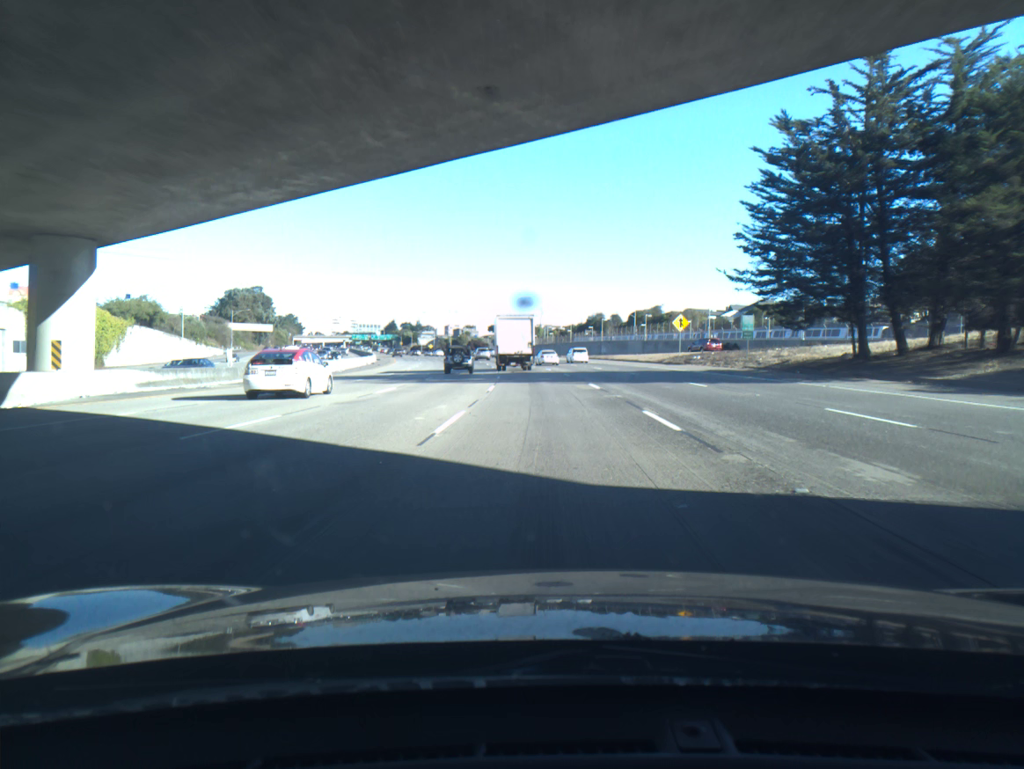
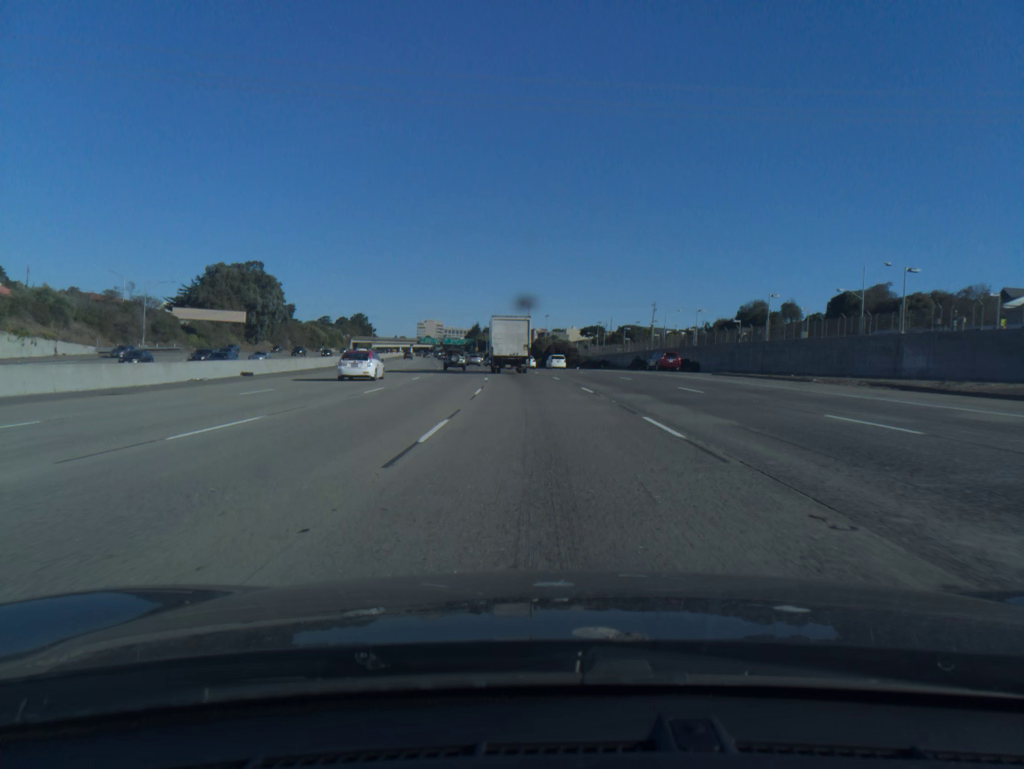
(-3.9, +86.4) m; -7°
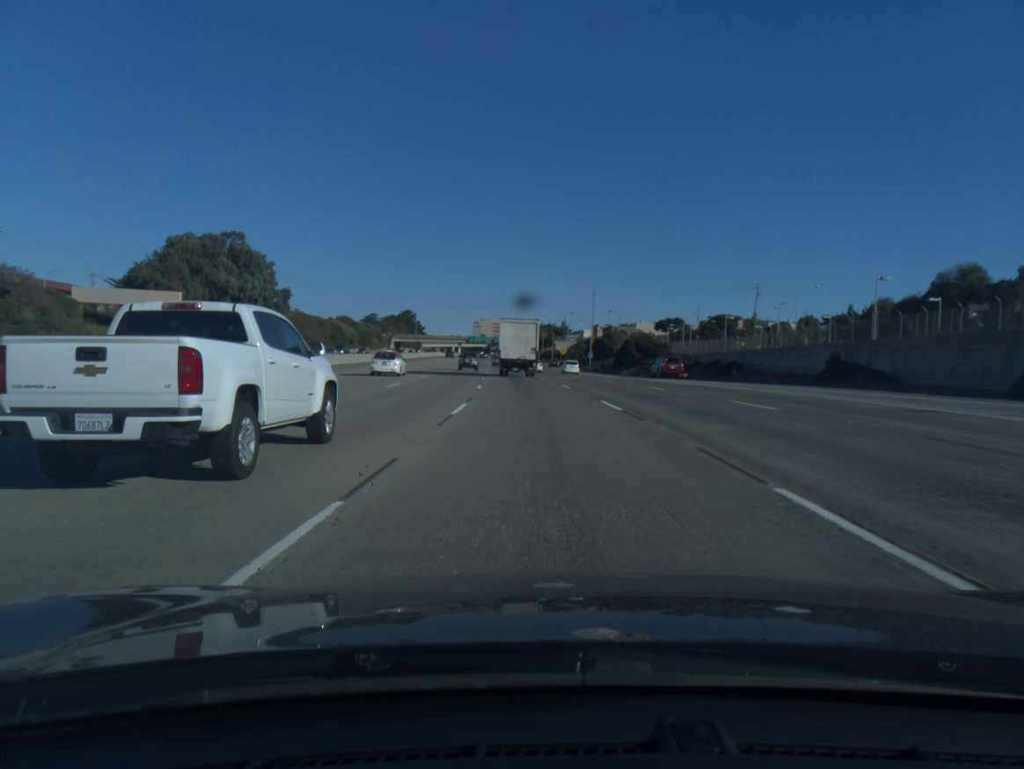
(-1.9, +51.3) m; -4°
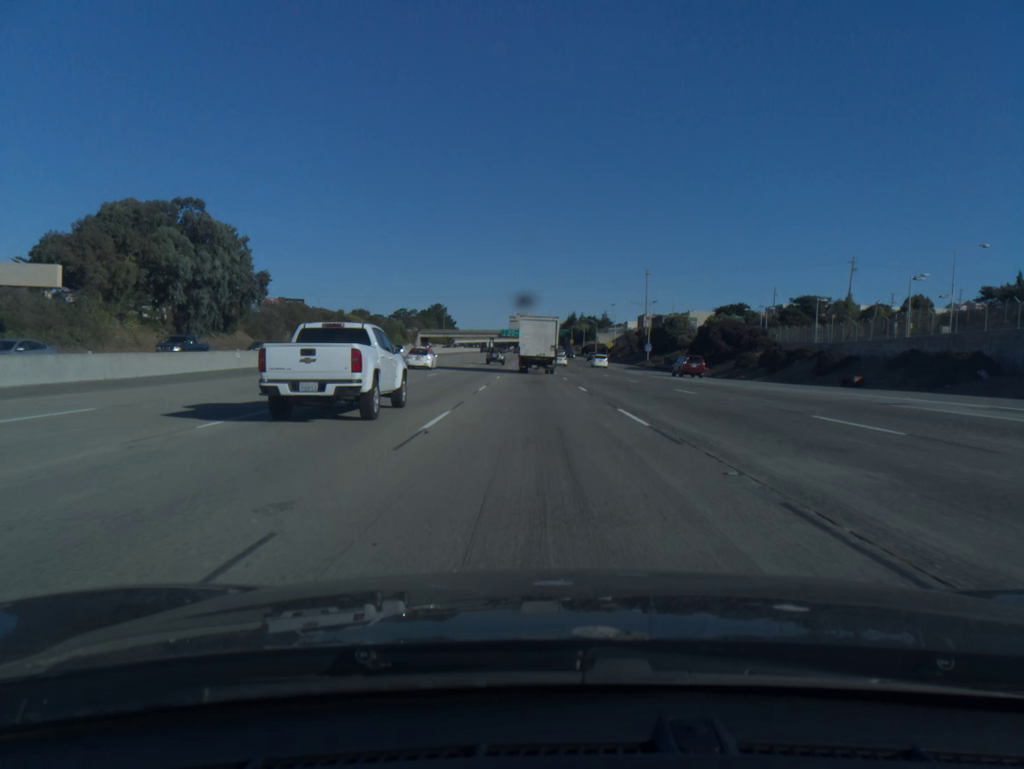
(-0.8, +33.0) m; -3°
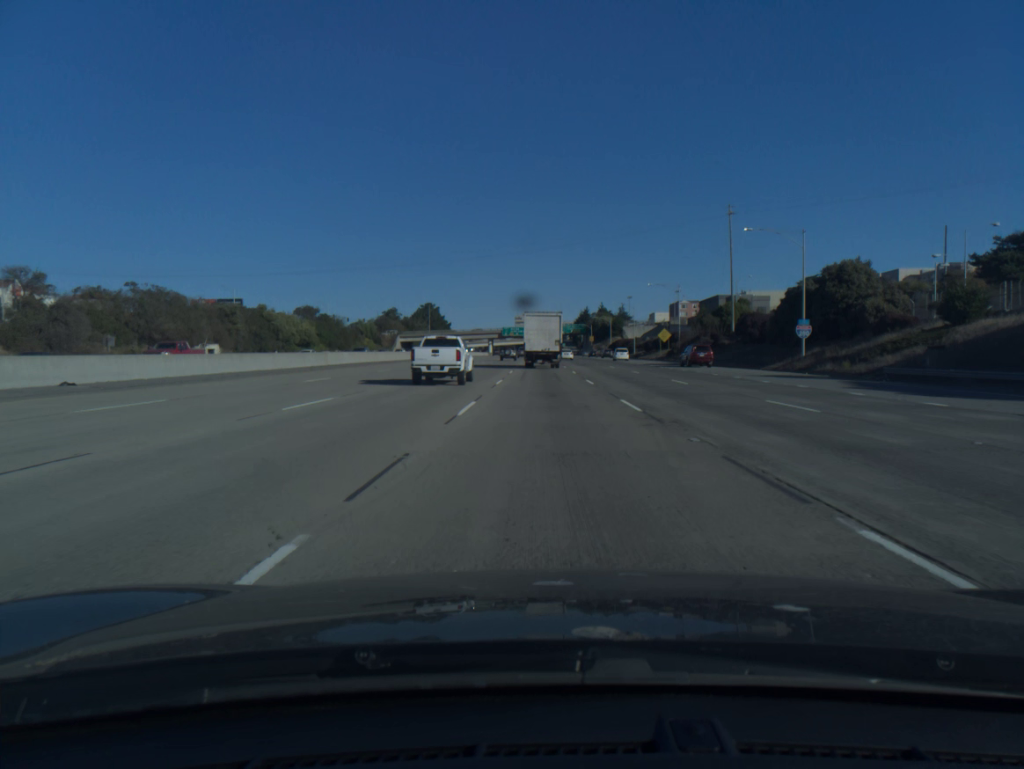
(-1.2, +68.5) m; -1°
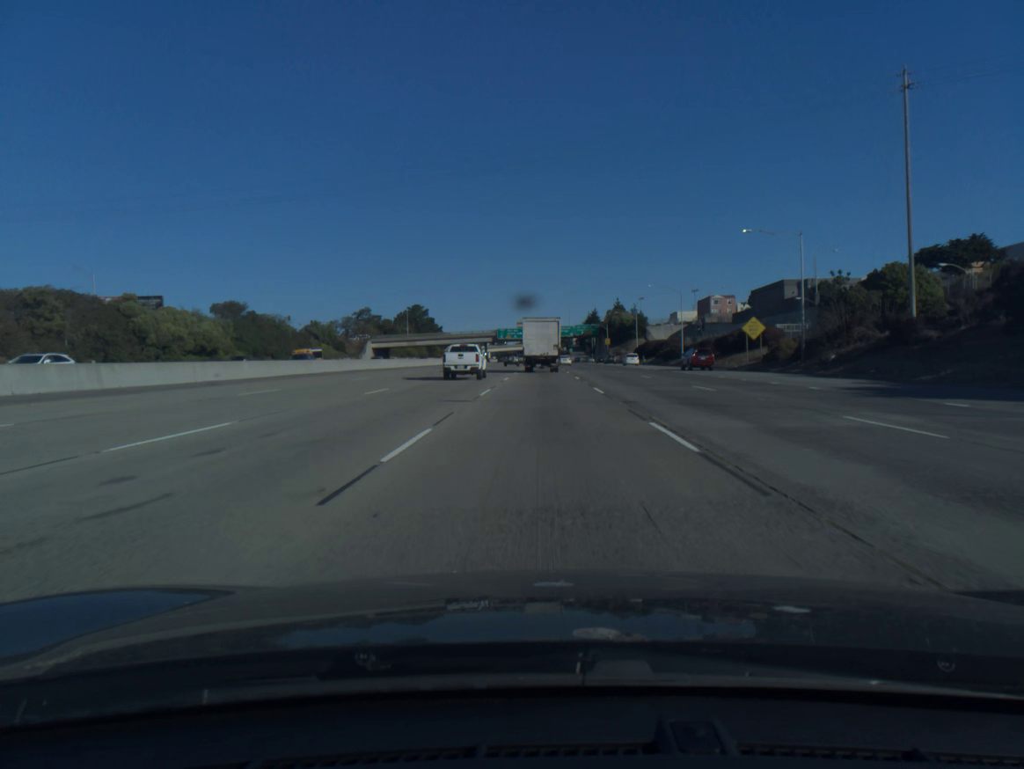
(0.0, +49.0) m; 0°
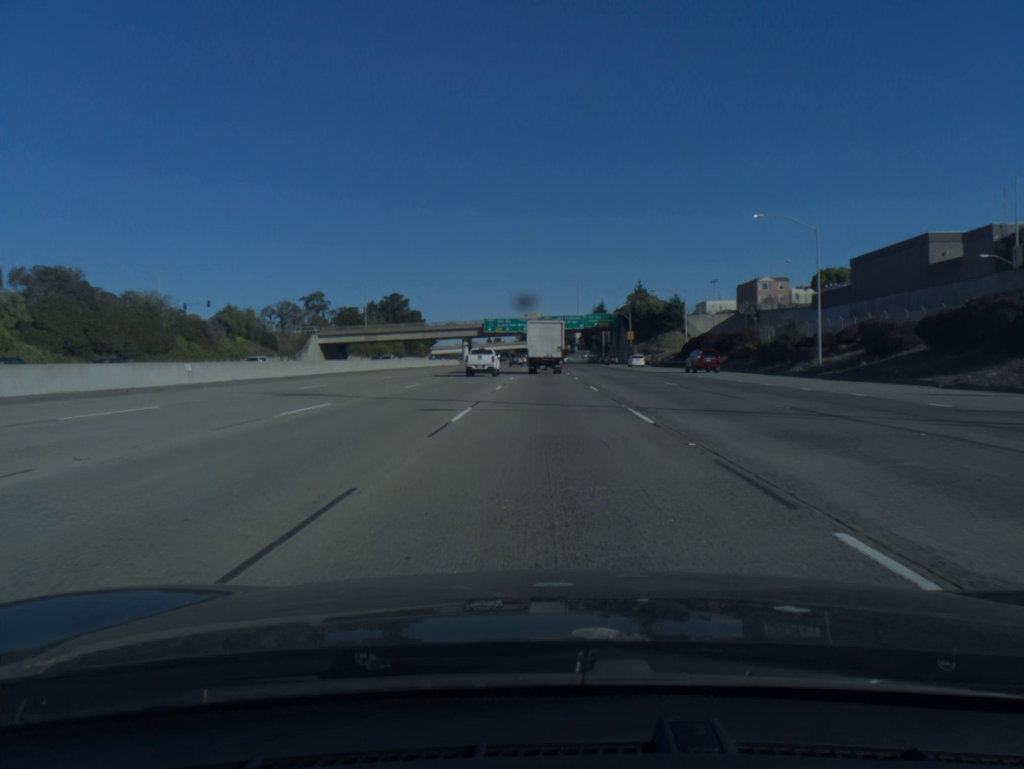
(-0.1, +51.5) m; 0°
